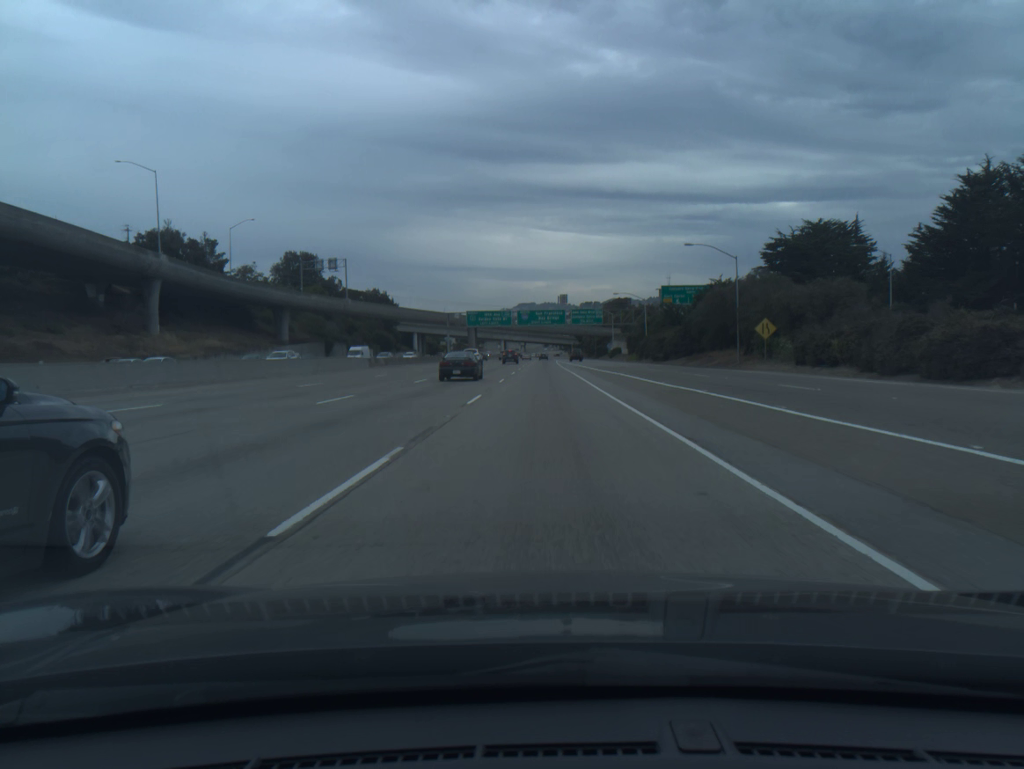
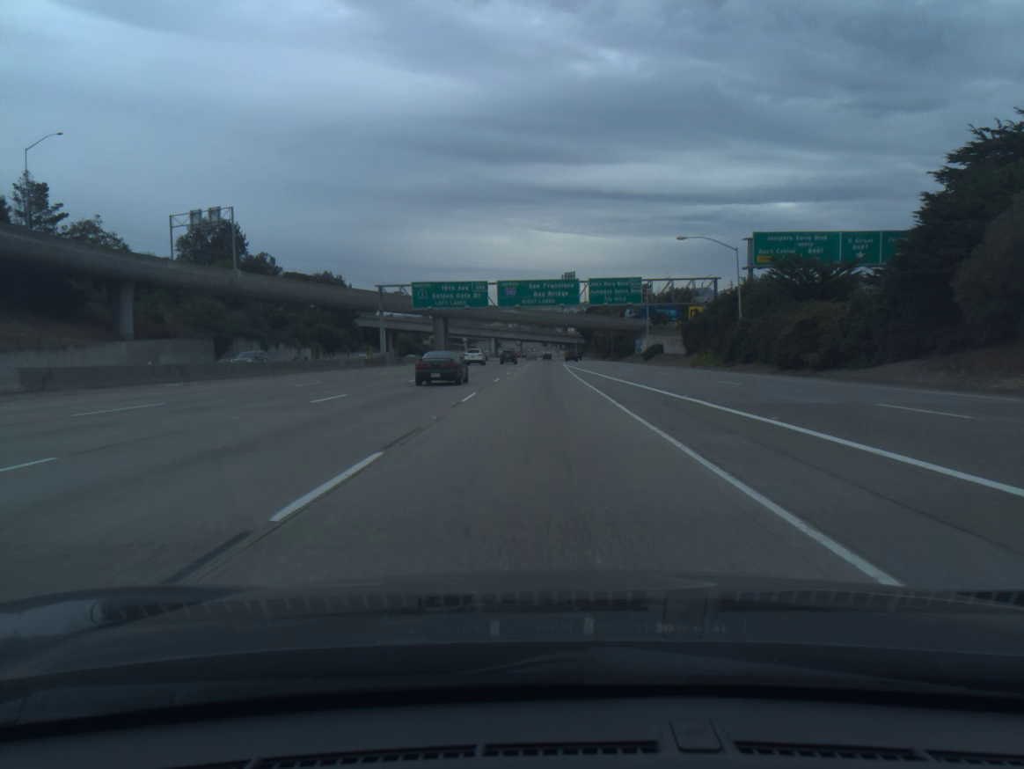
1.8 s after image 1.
(+0.1, +56.6) m; 0°
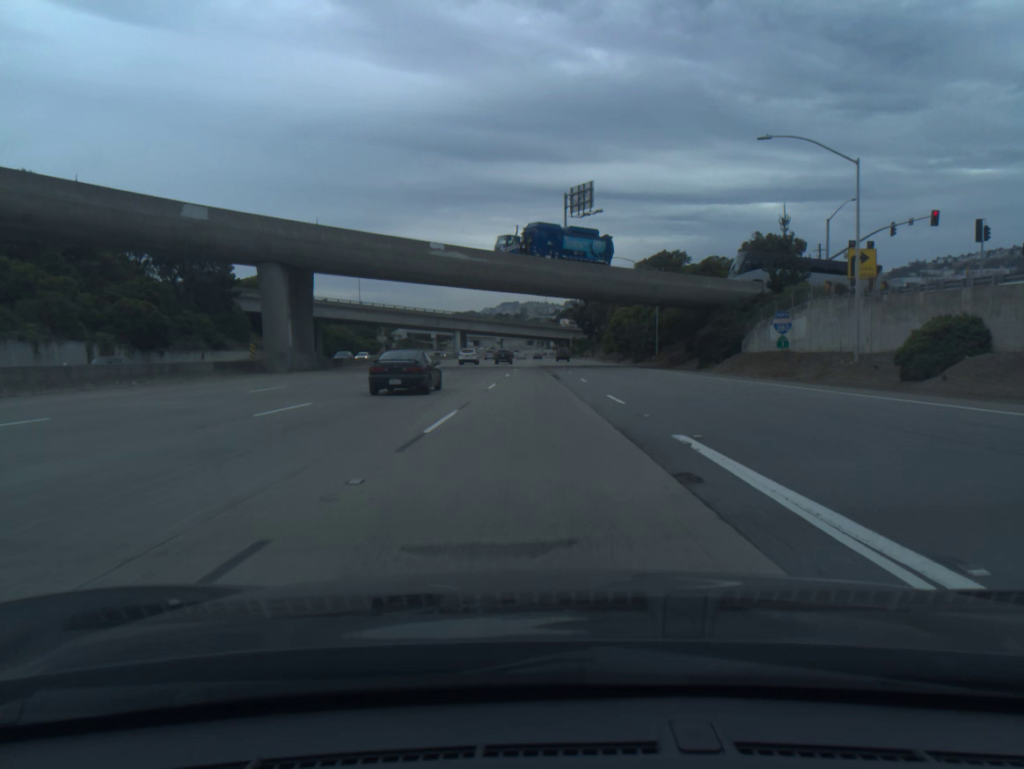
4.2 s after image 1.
(+0.3, +75.5) m; +1°
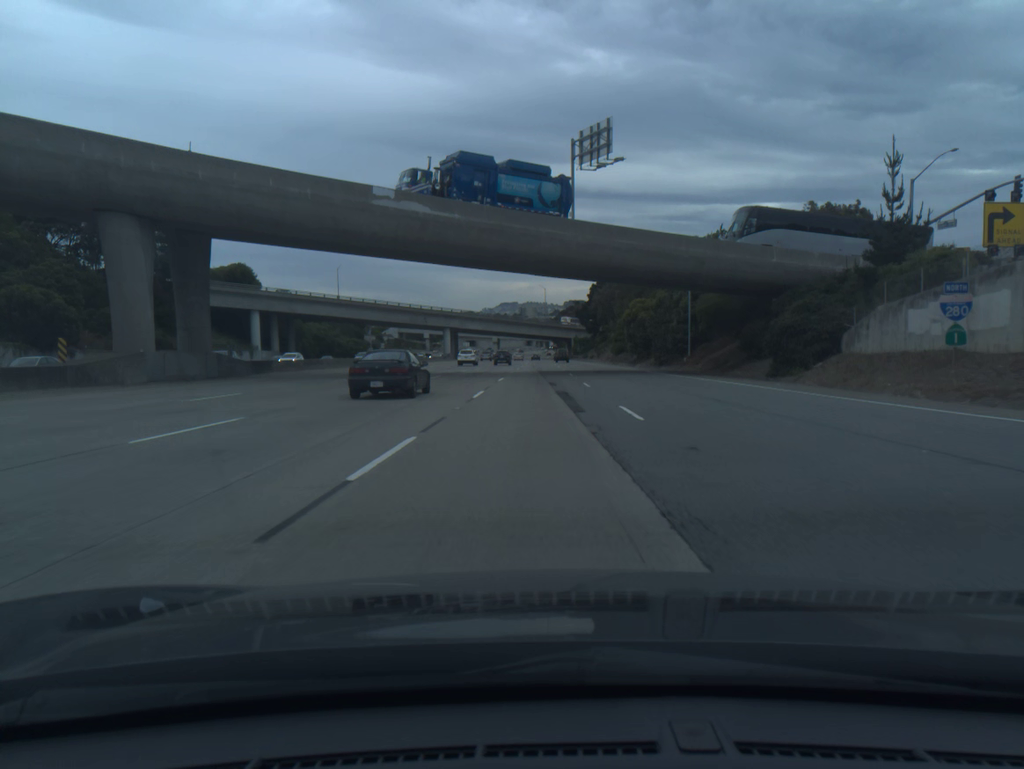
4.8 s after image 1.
(+0.1, +18.9) m; 0°
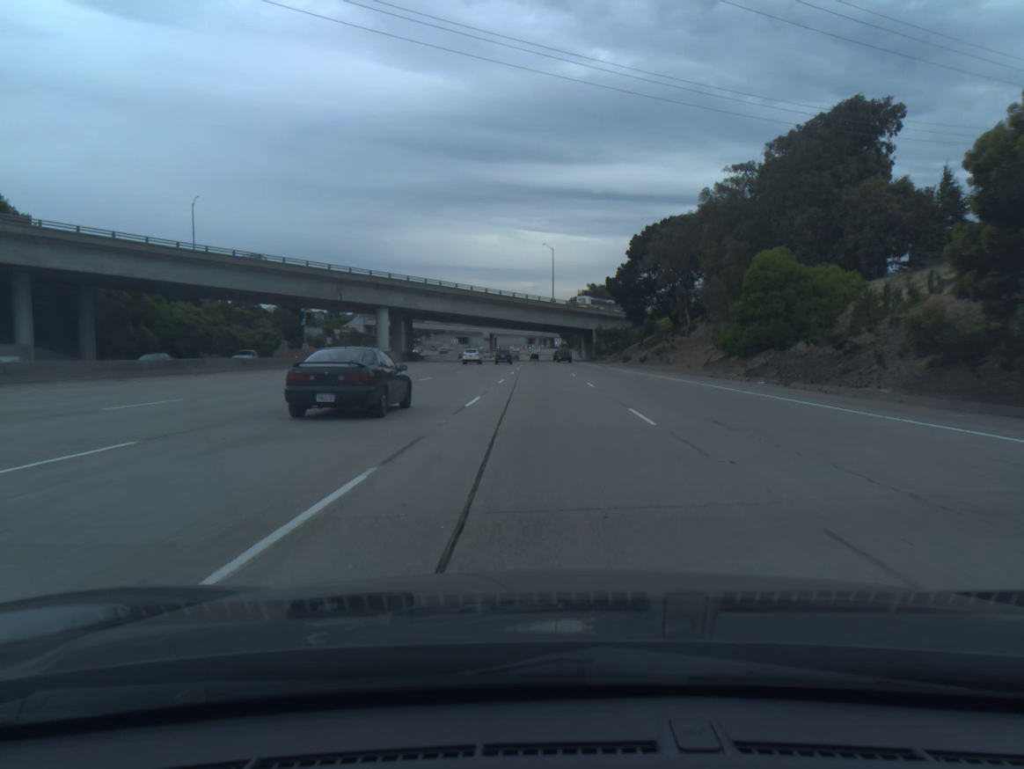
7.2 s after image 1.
(-0.4, +75.3) m; -1°
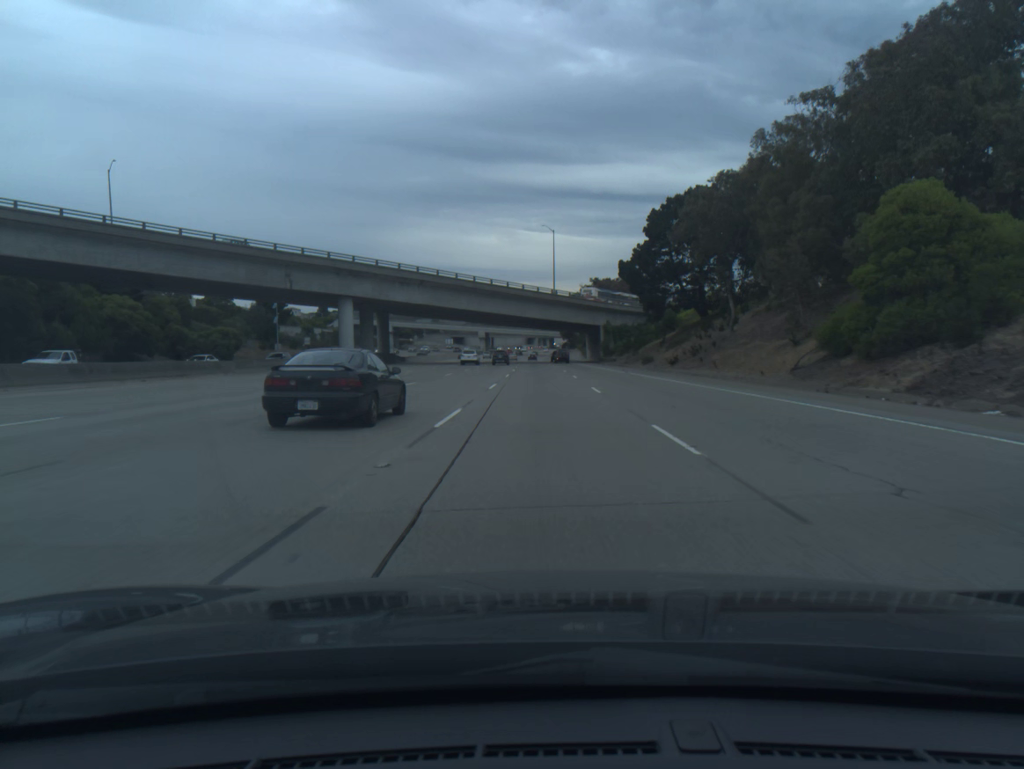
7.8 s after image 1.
(0.0, +18.9) m; 0°
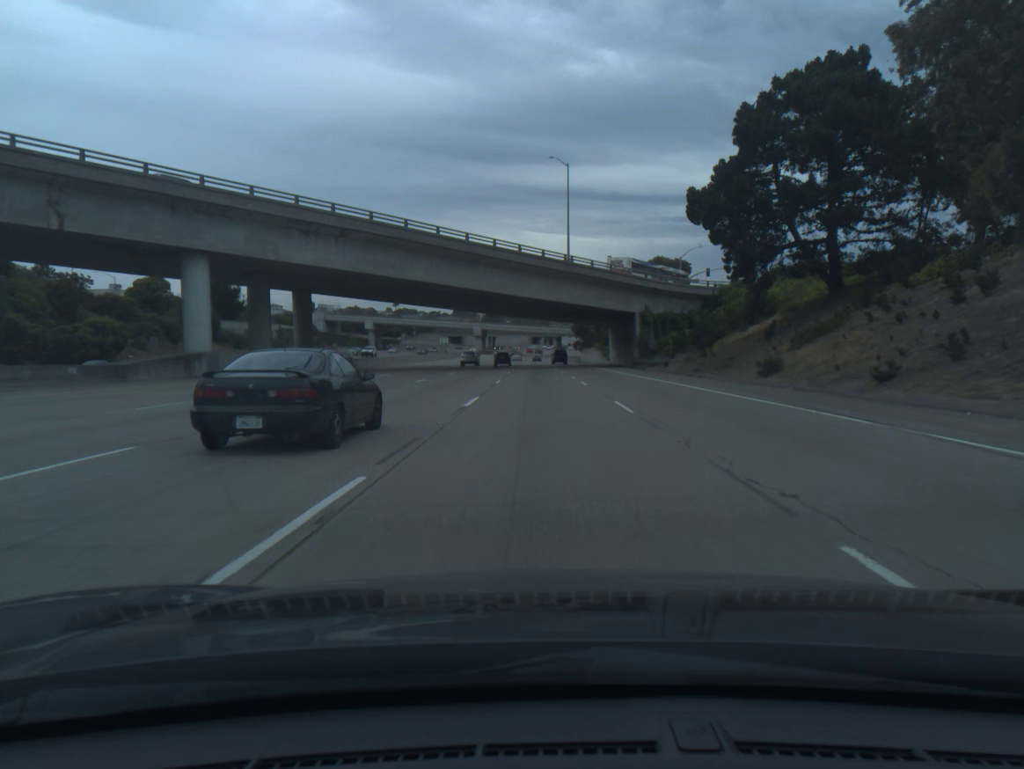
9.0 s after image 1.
(-0.1, +37.8) m; 0°
